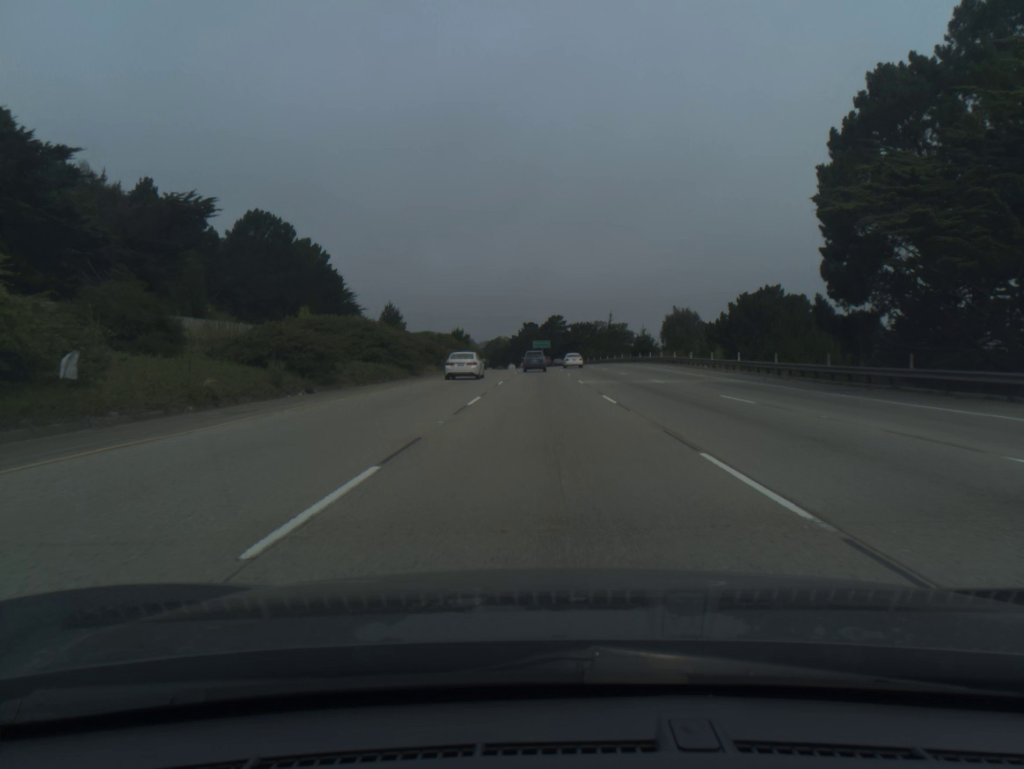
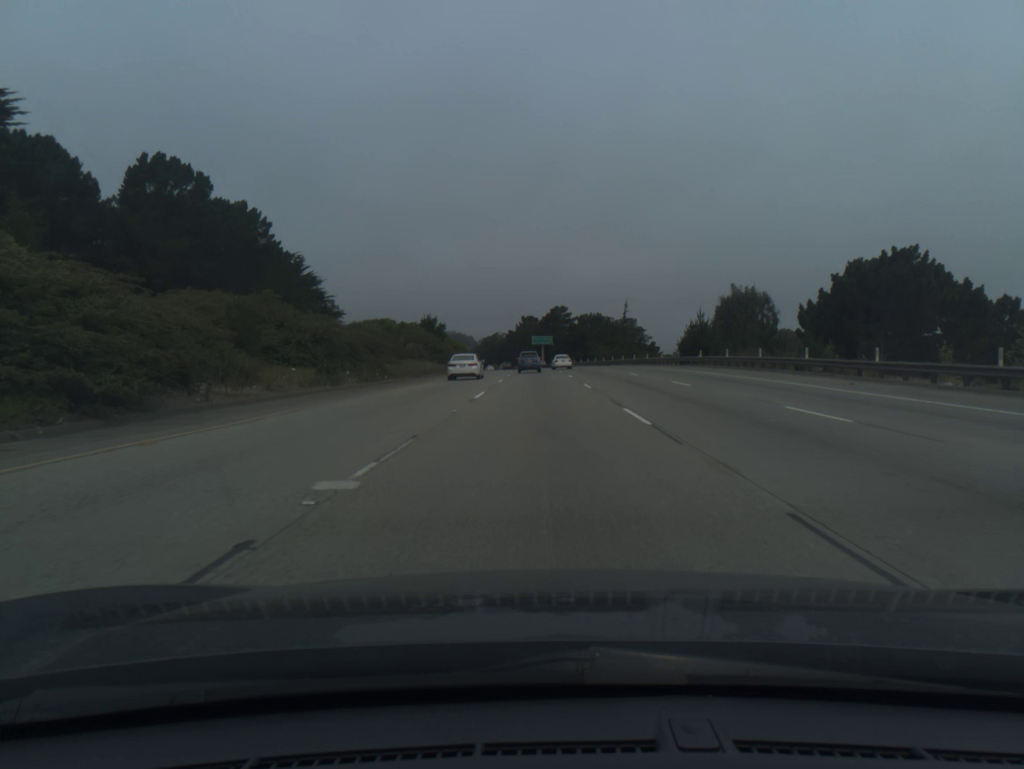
(0.0, +35.7) m; 0°
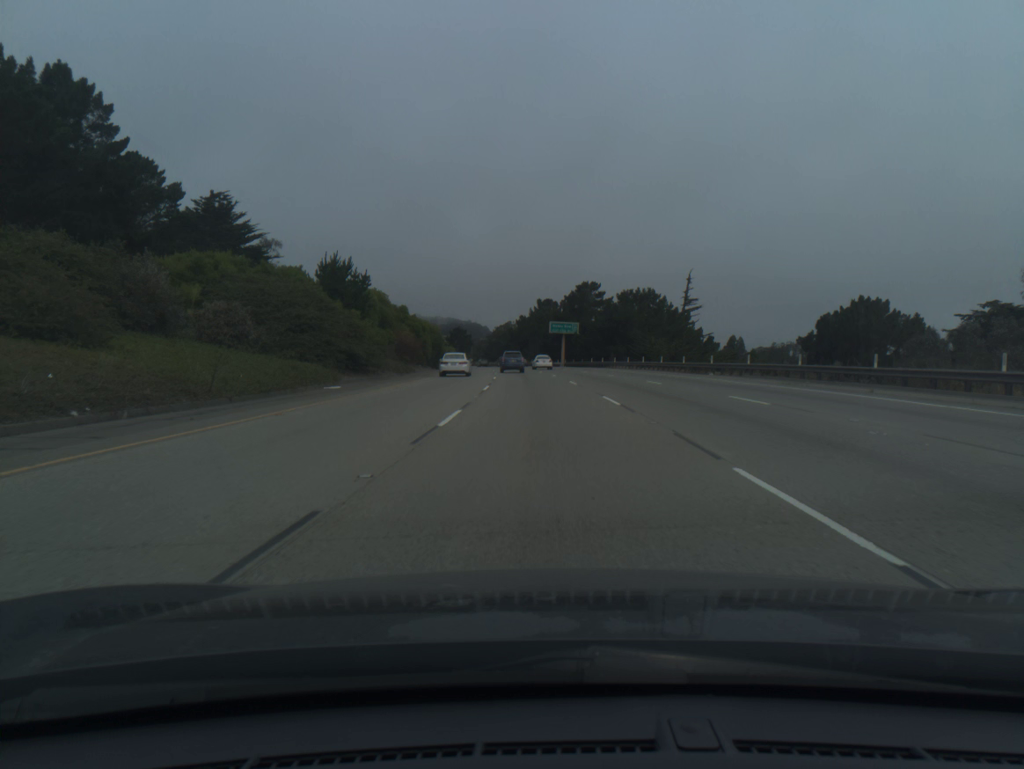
(-0.4, +53.2) m; -1°
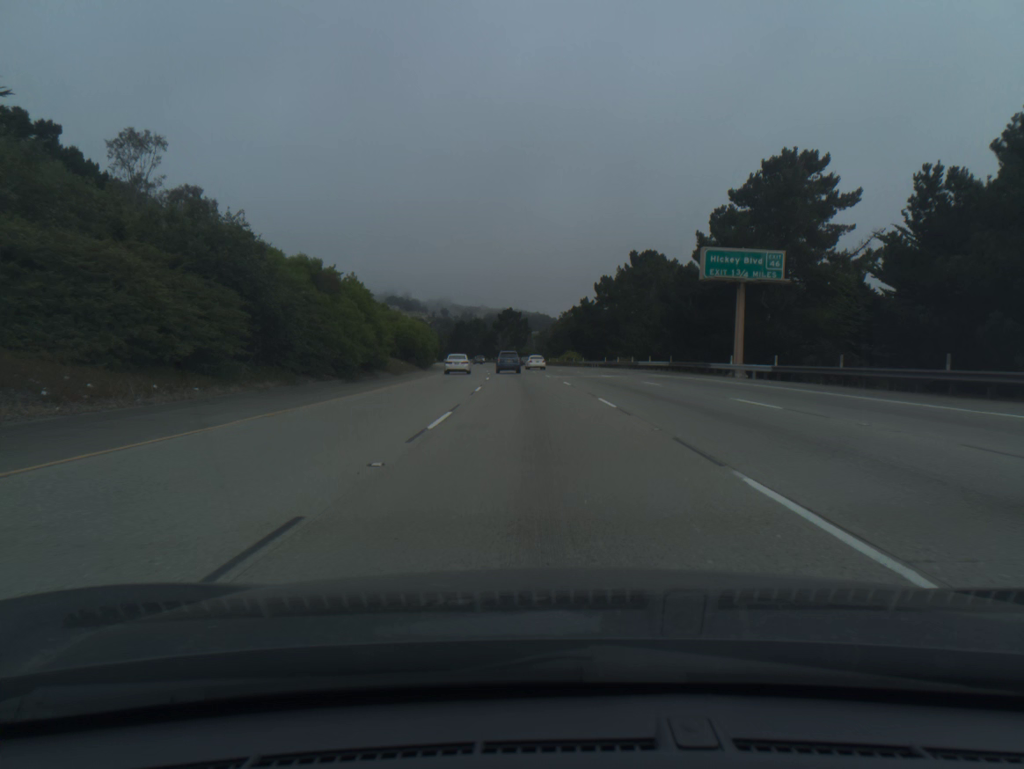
(-3.6, +88.1) m; -5°
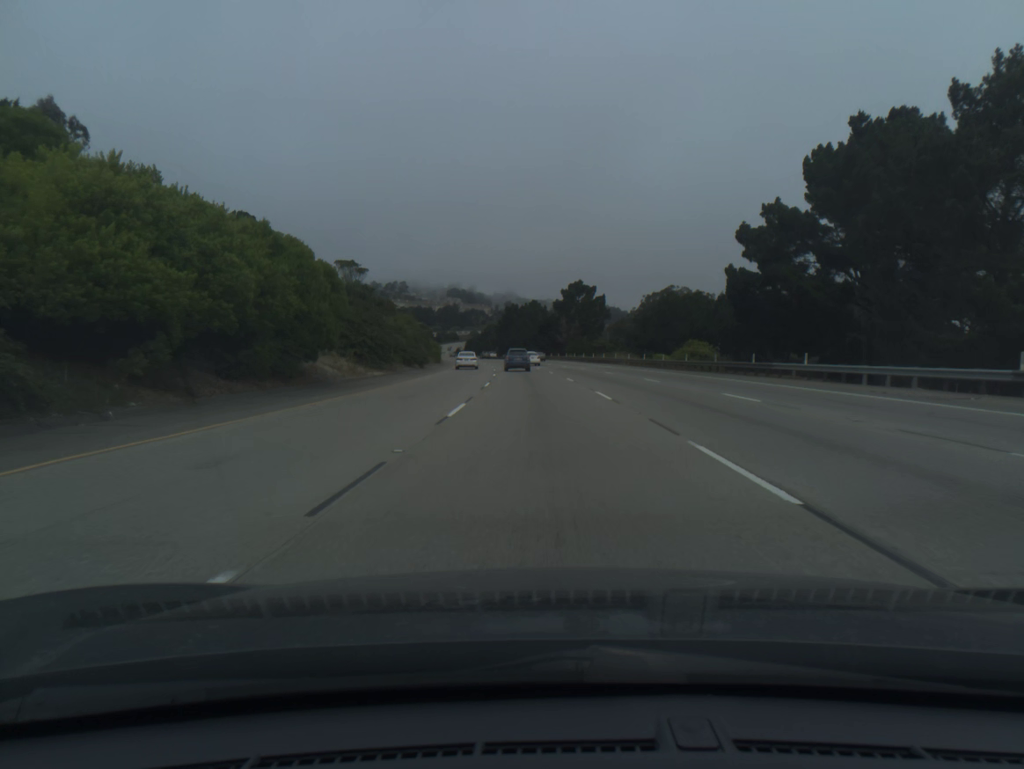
(-2.9, +70.5) m; -5°
